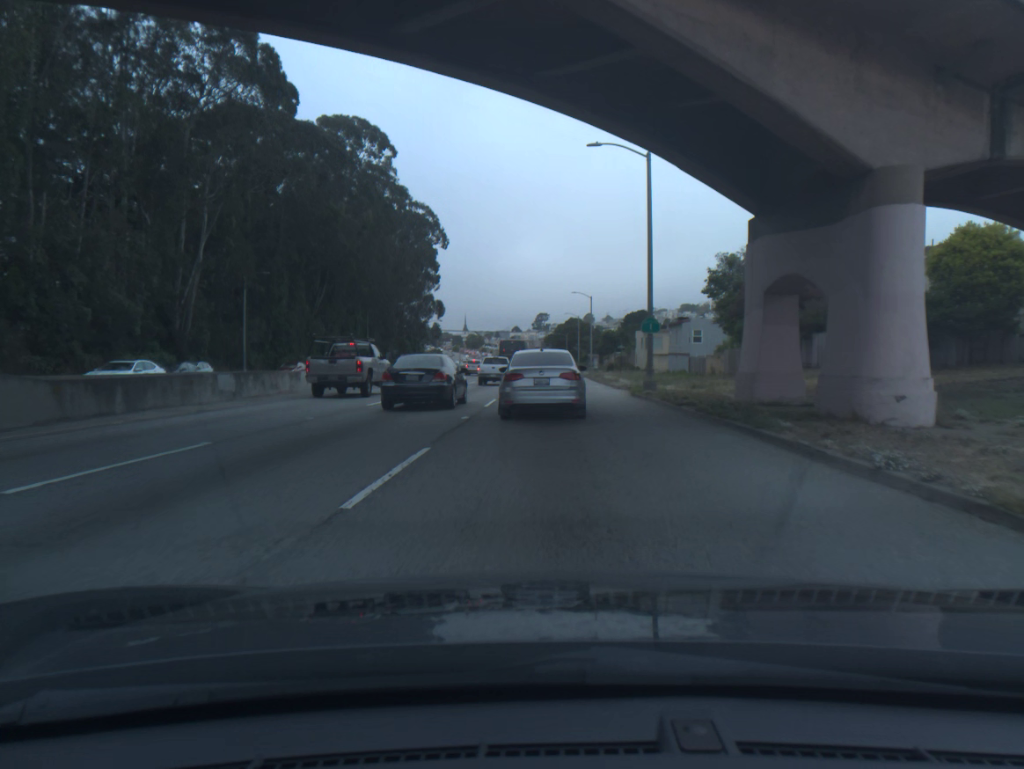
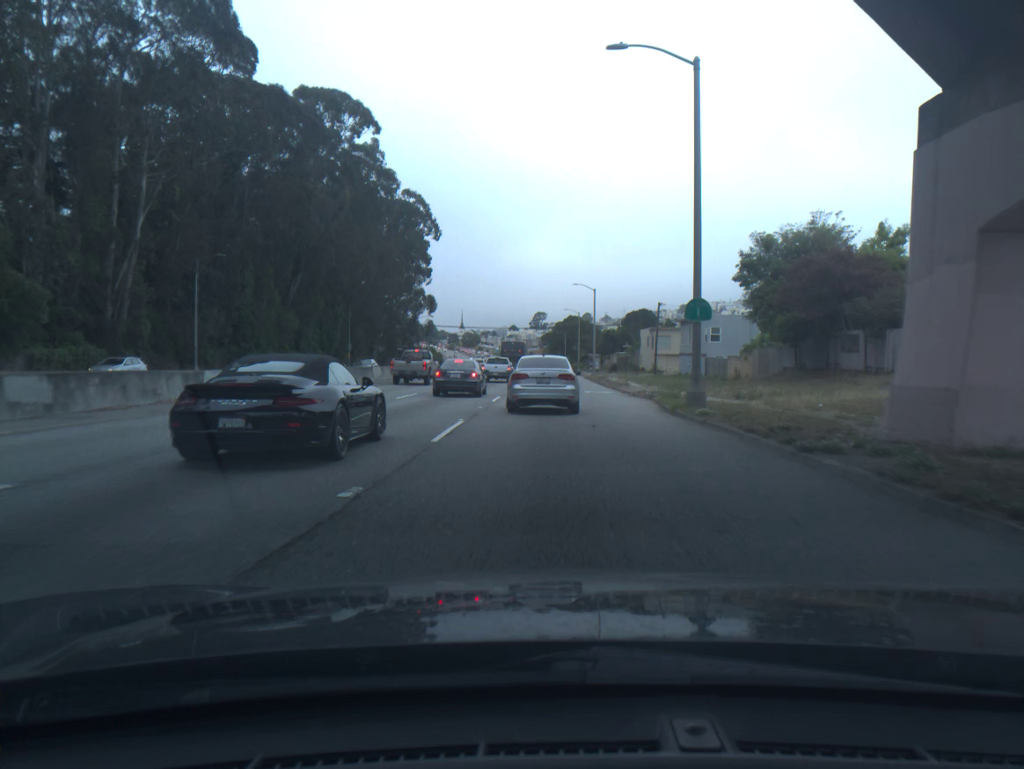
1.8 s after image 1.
(0.0, +9.5) m; 0°
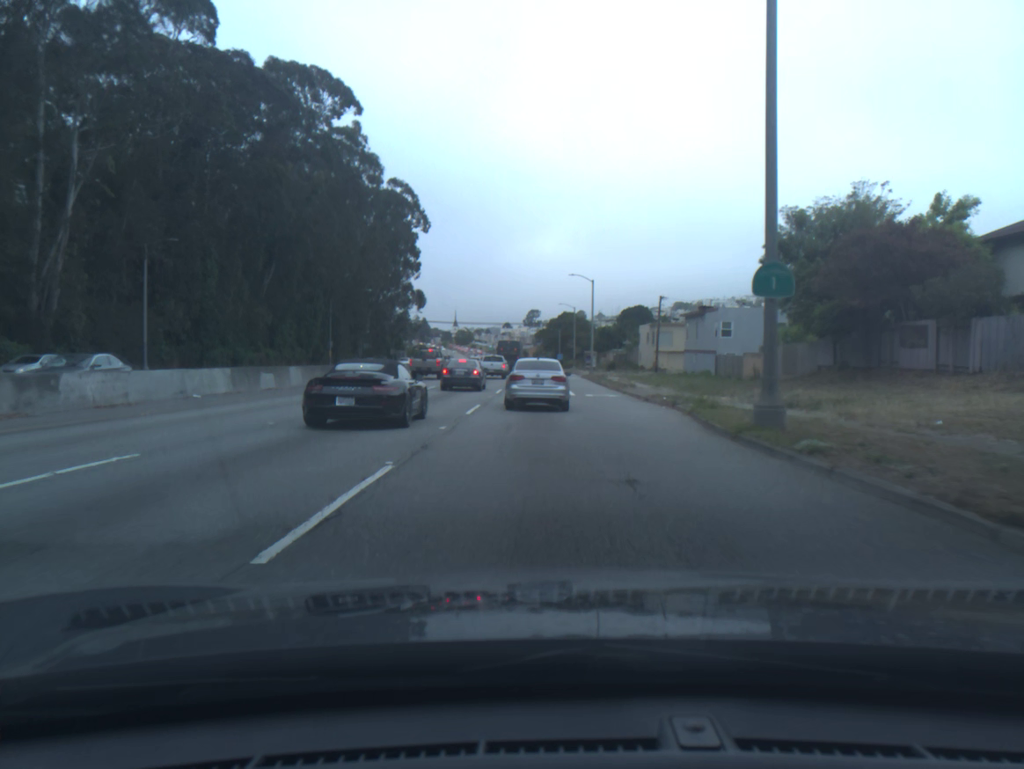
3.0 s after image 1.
(0.0, +7.1) m; +1°
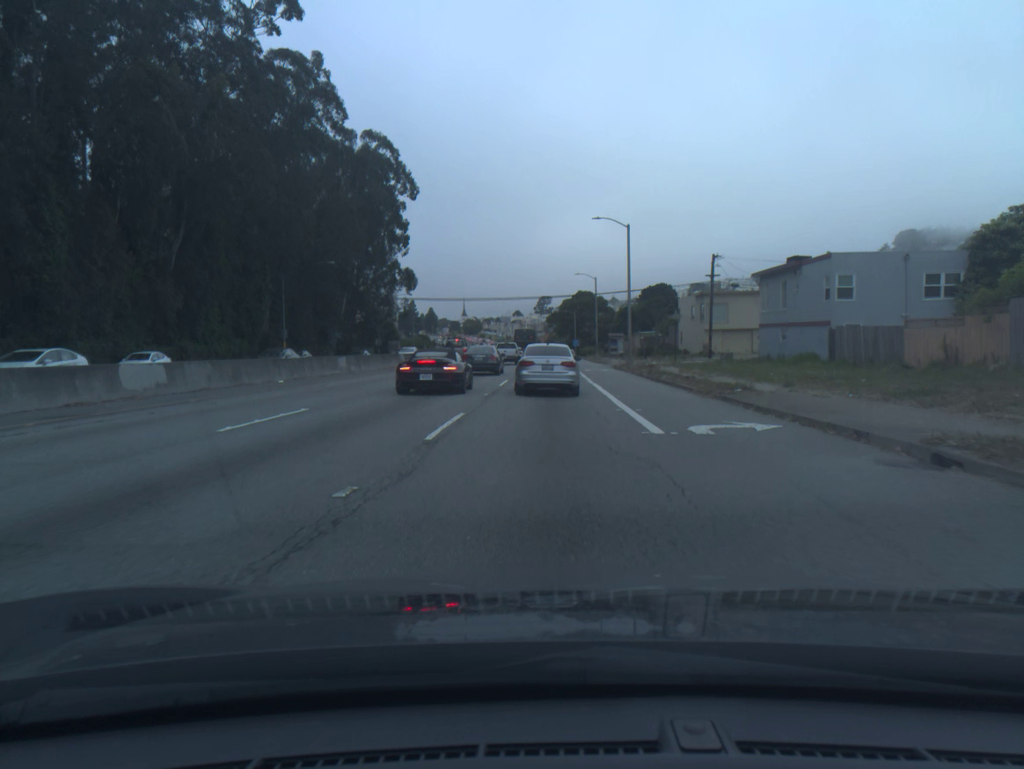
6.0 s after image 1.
(-0.2, +22.6) m; -1°
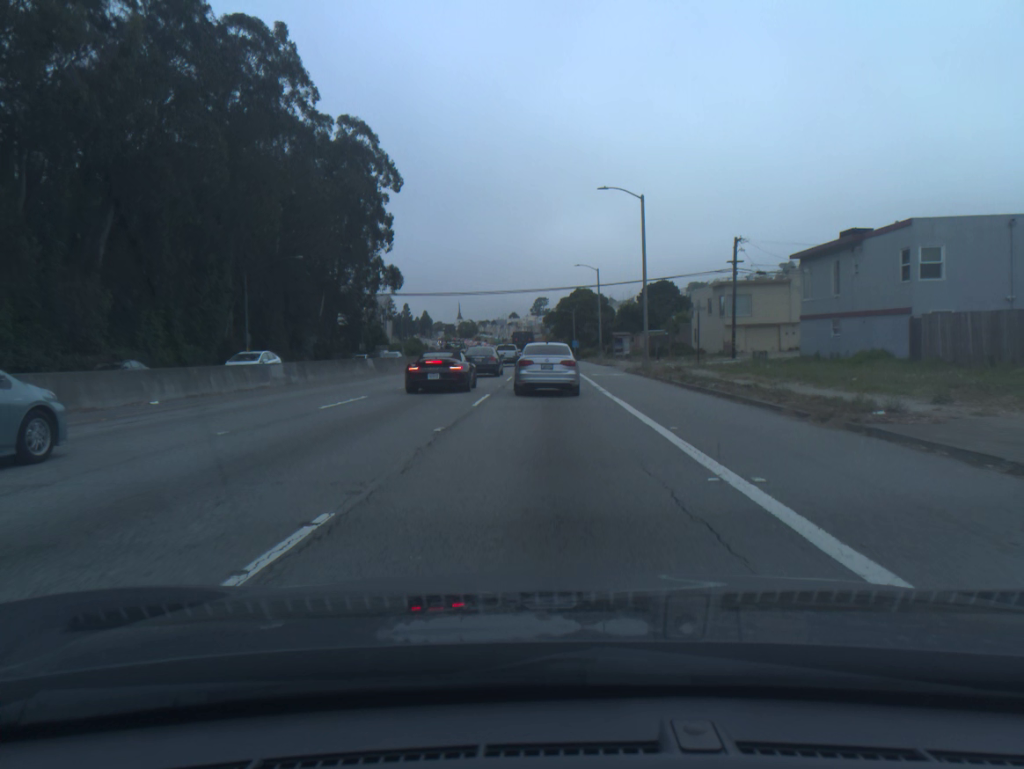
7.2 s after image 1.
(0.0, +9.4) m; 0°
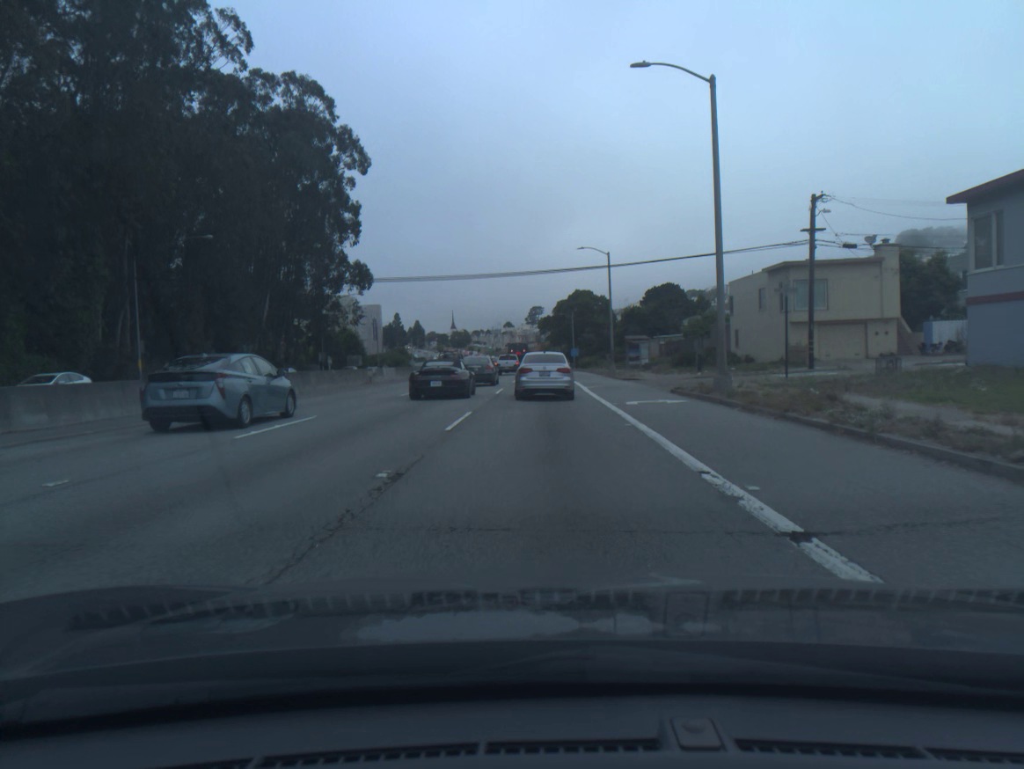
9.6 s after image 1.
(+0.1, +18.8) m; 0°
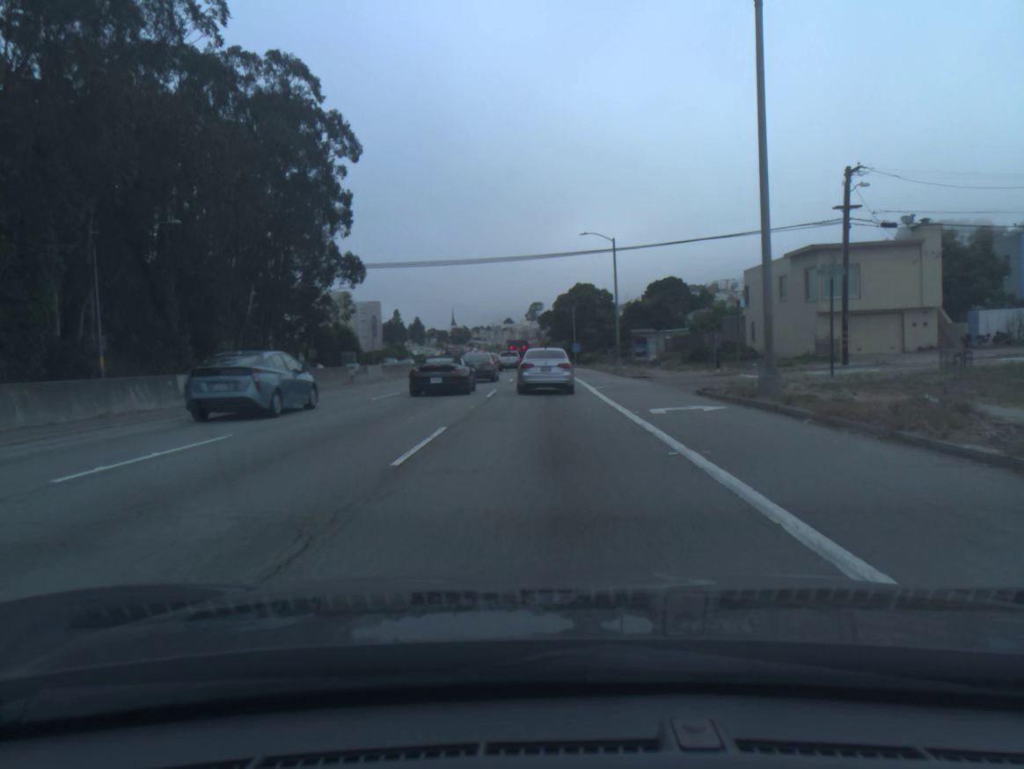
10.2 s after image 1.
(0.0, +4.8) m; 0°
